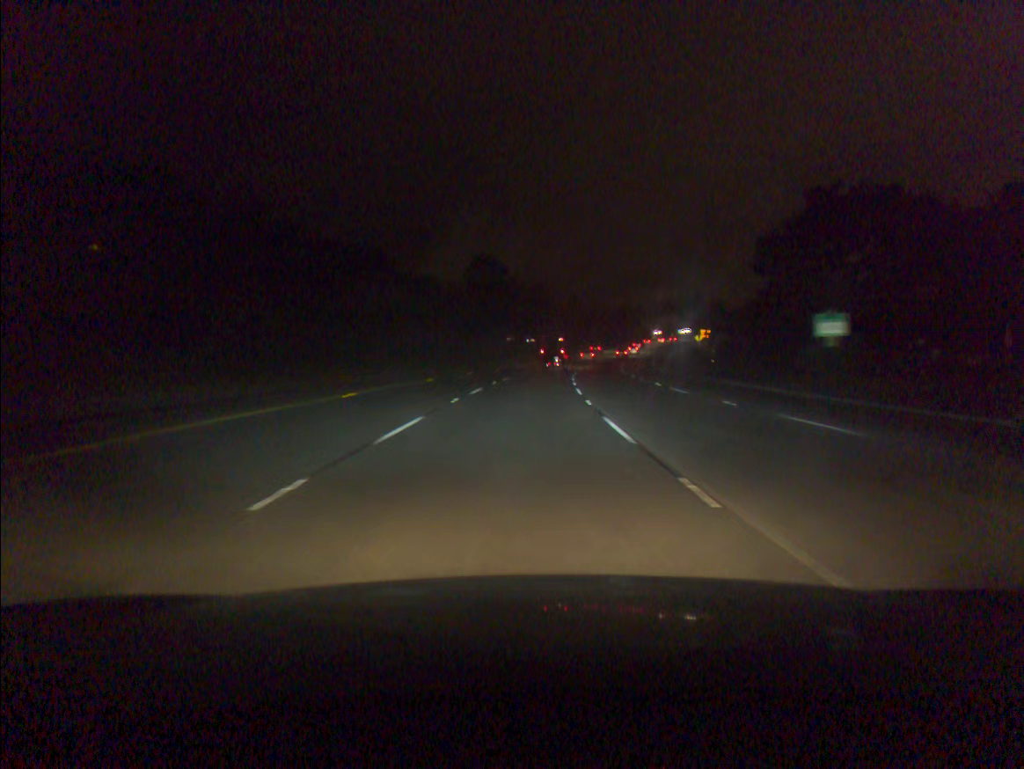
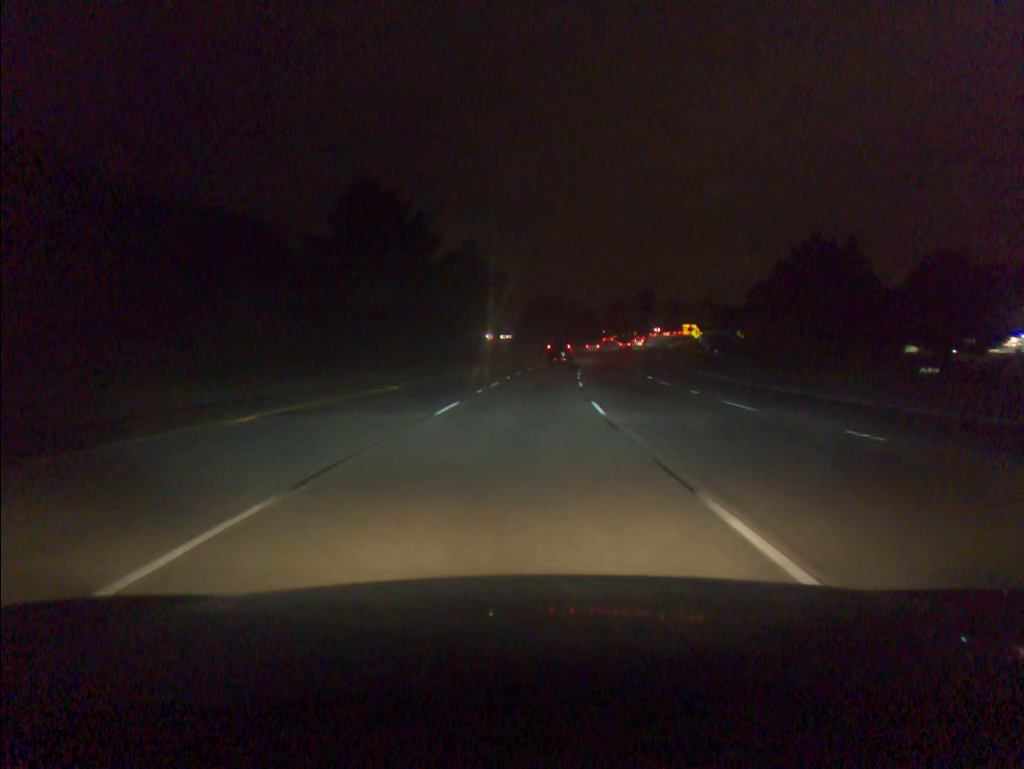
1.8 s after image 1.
(+2.1, +52.6) m; +5°
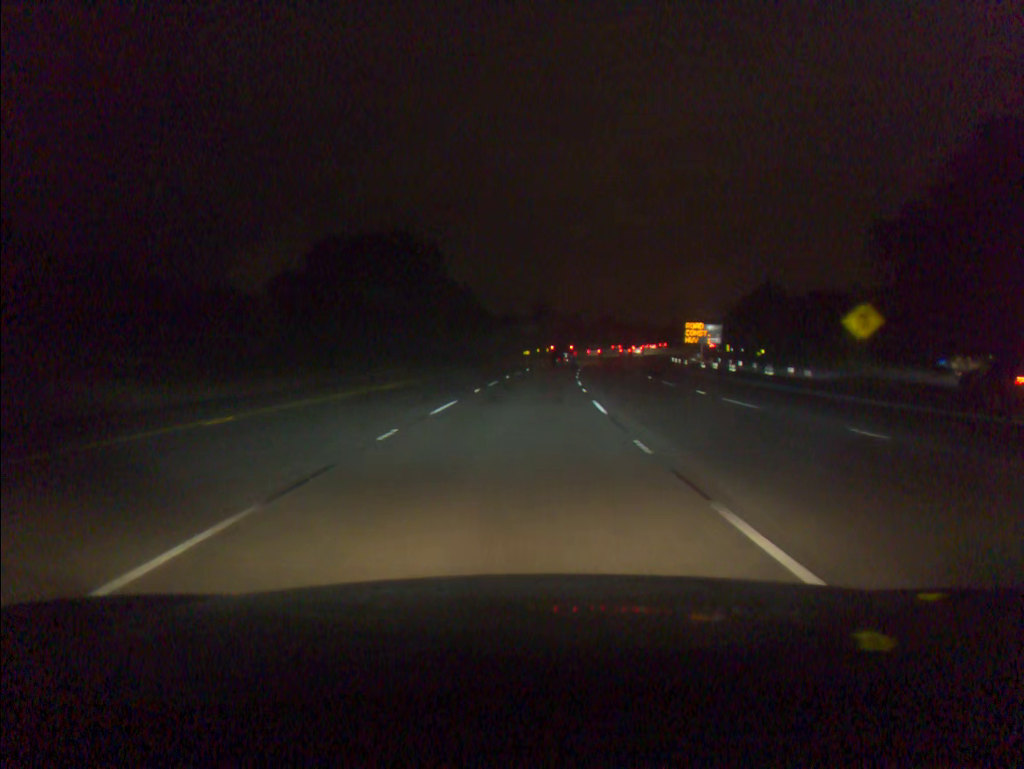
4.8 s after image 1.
(+6.6, +87.6) m; +8°
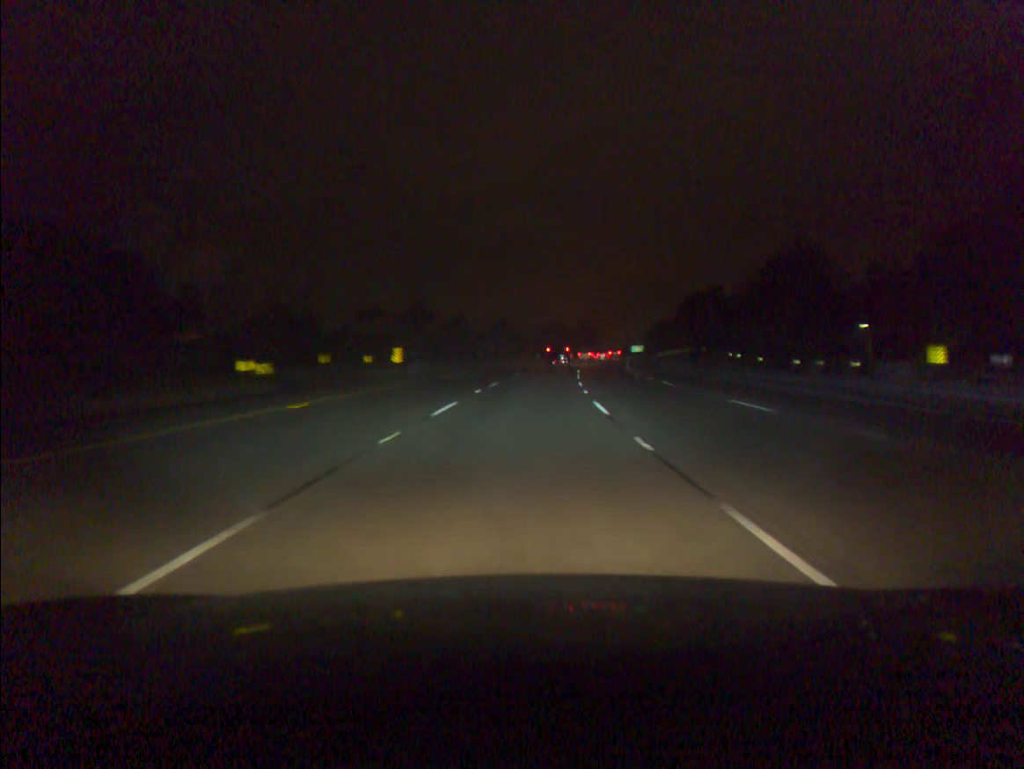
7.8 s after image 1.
(+6.4, +87.3) m; +8°
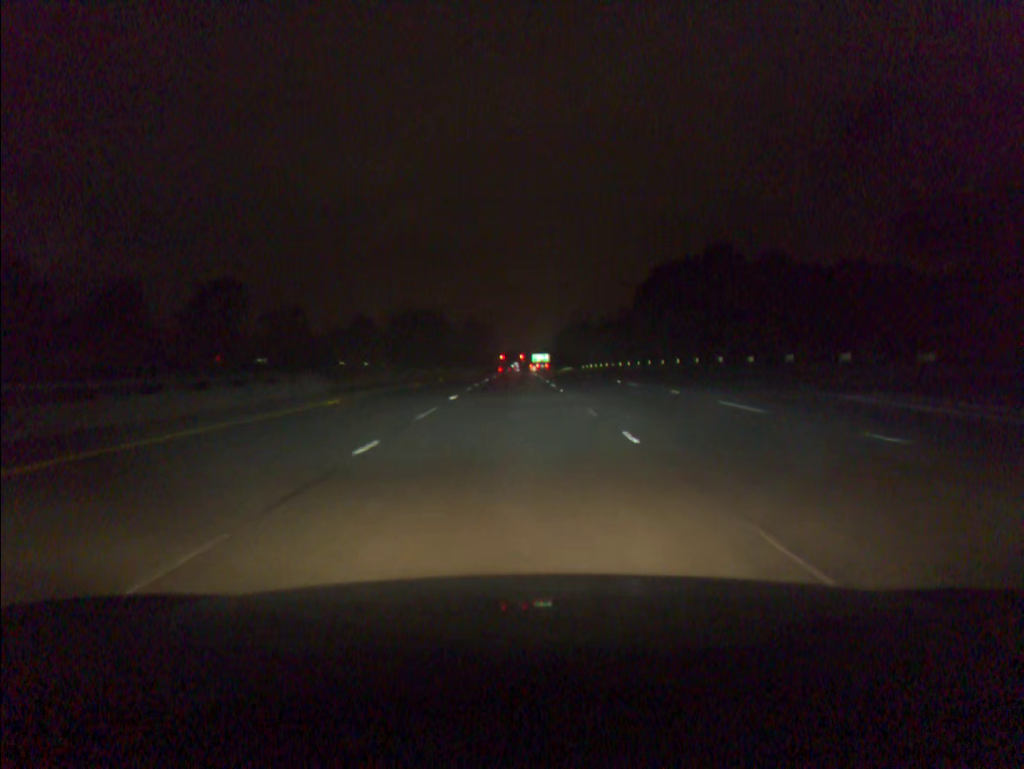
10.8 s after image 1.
(+6.3, +87.2) m; +8°
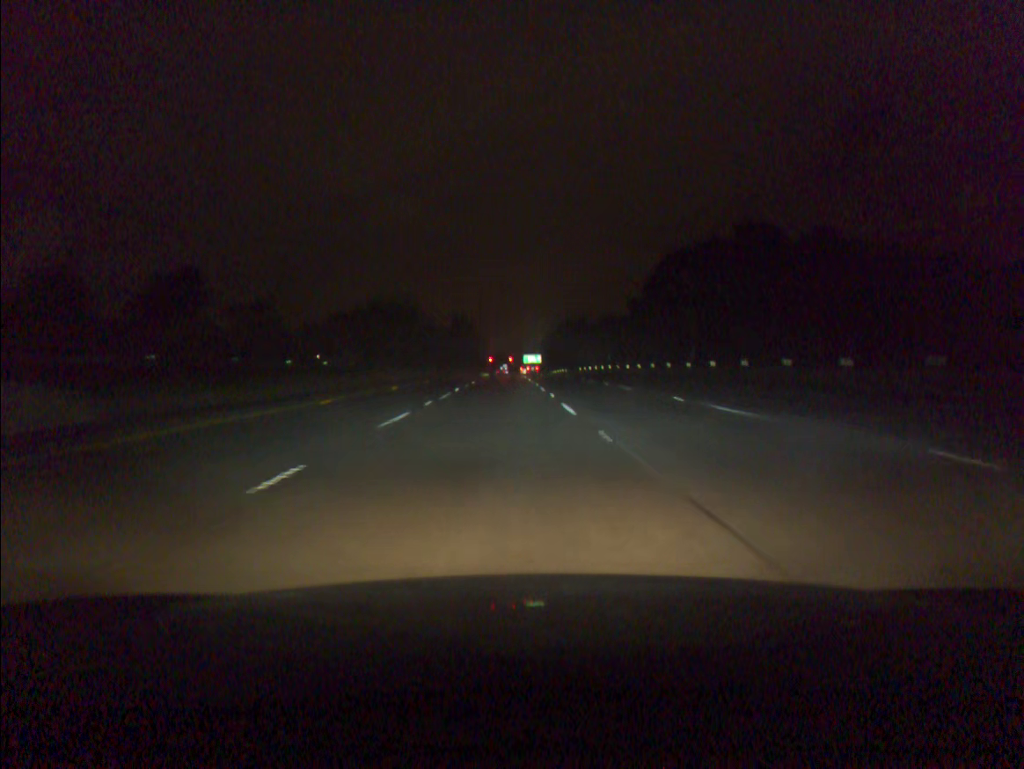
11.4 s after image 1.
(+0.1, +17.6) m; +1°
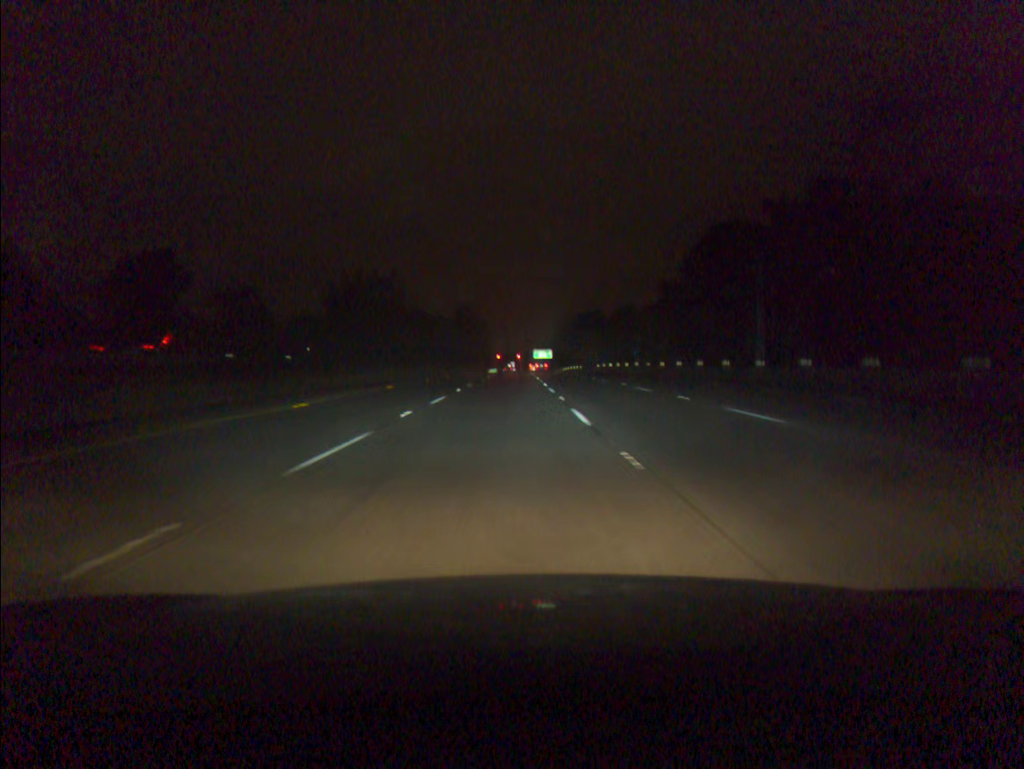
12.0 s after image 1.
(-0.1, +17.6) m; -1°
